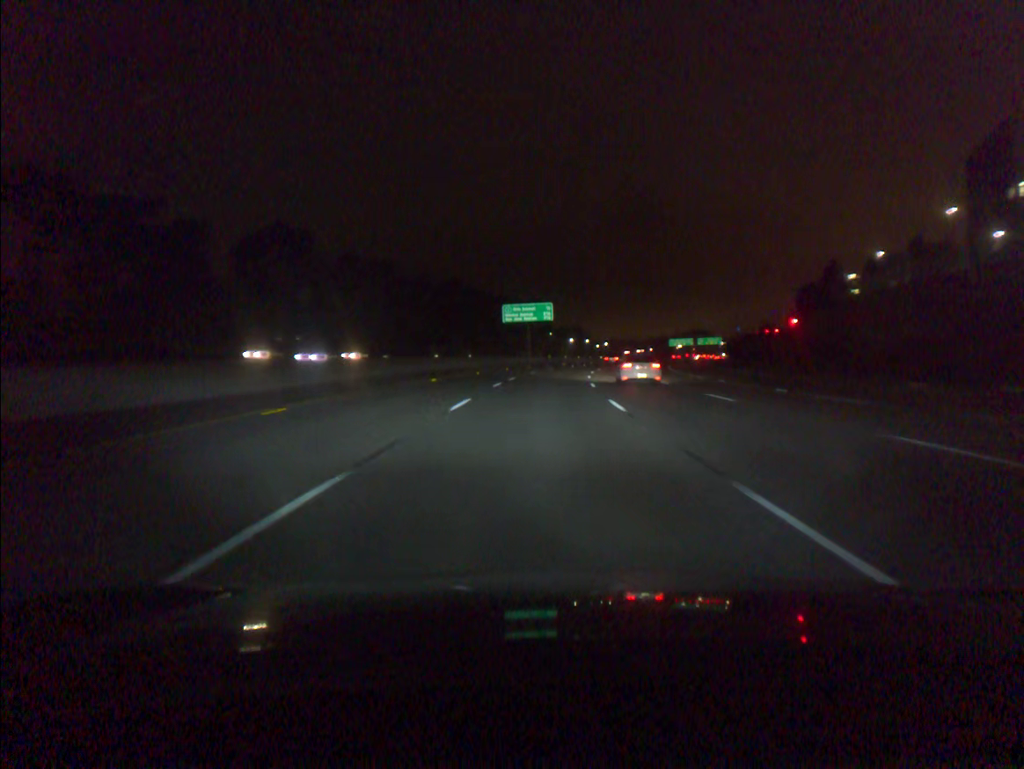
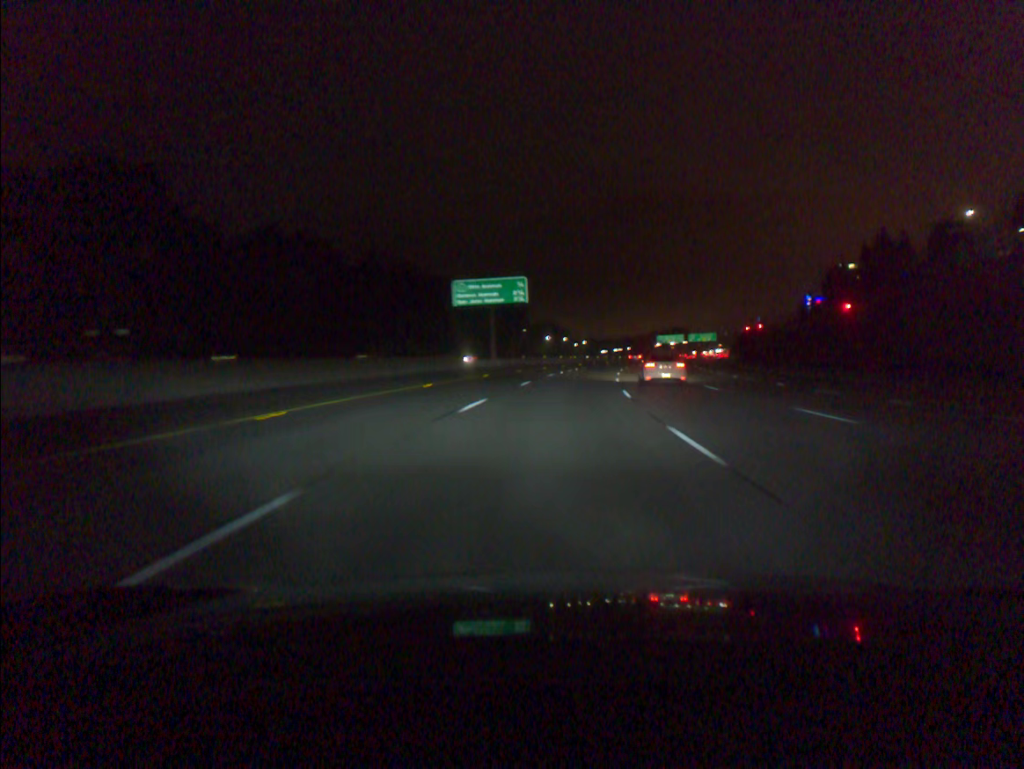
(+0.4, +36.7) m; +2°
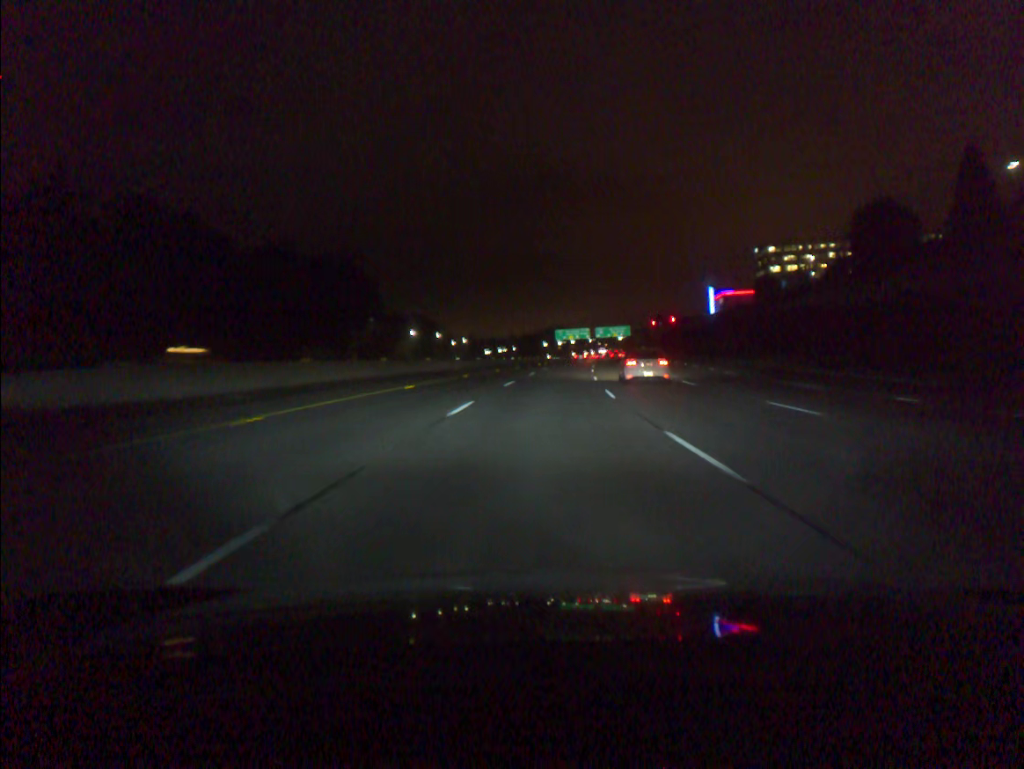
(+5.5, +73.2) m; +8°
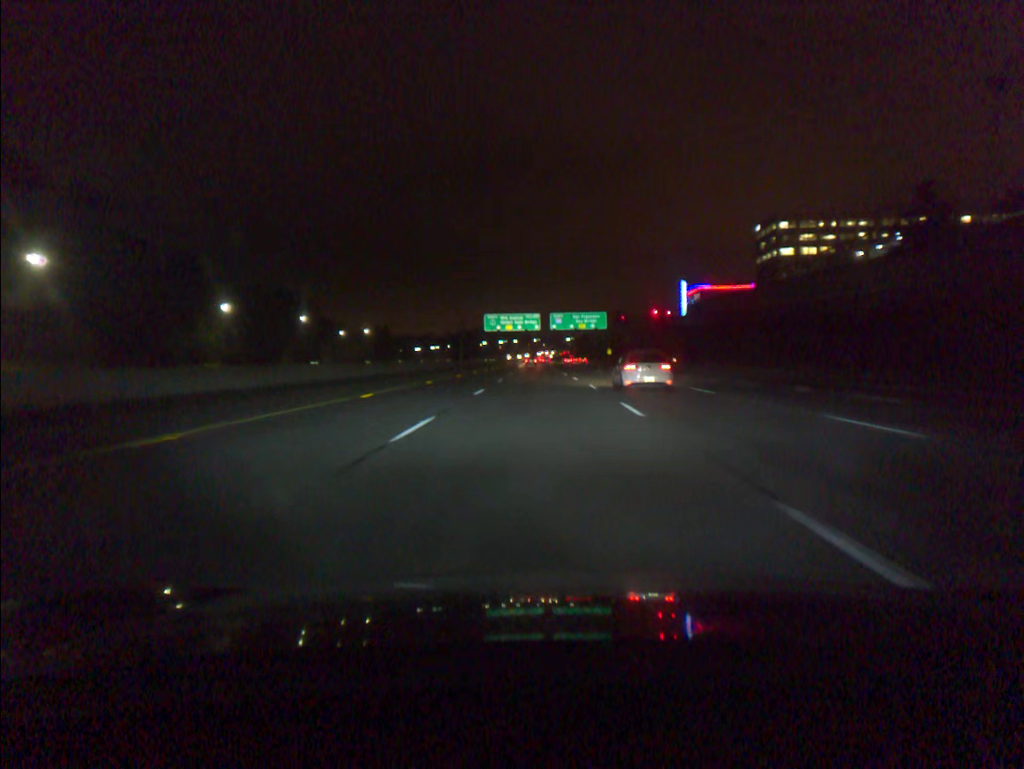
(+4.4, +91.8) m; +4°
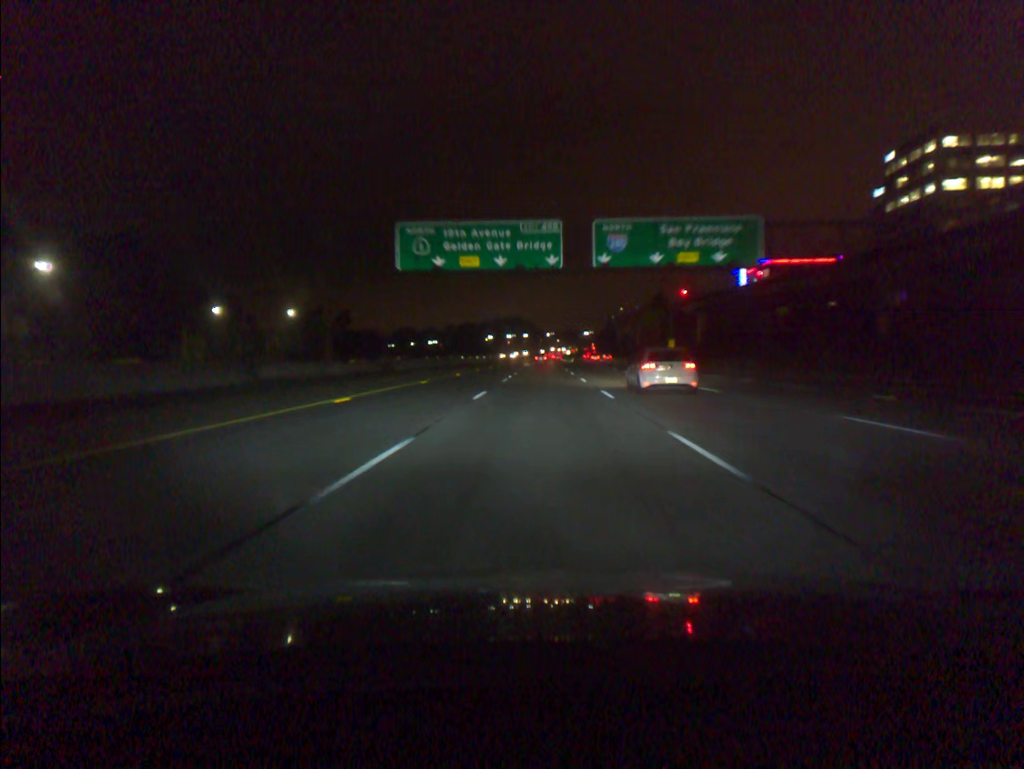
(-0.6, +92.0) m; -1°
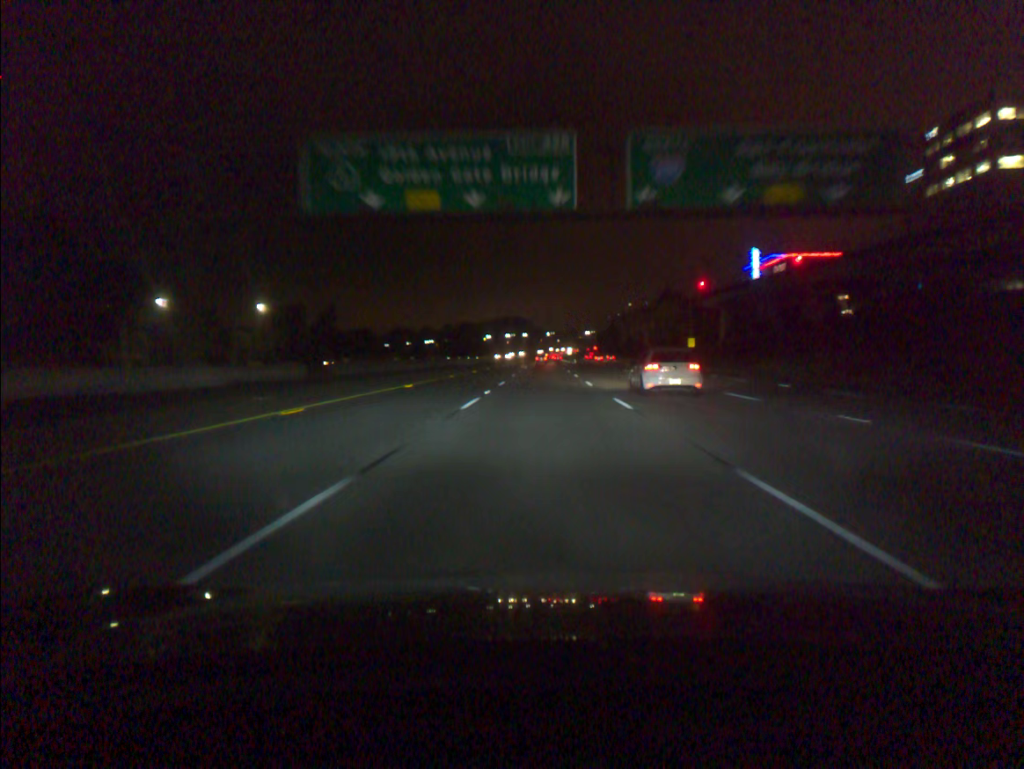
(0.0, +18.4) m; 0°
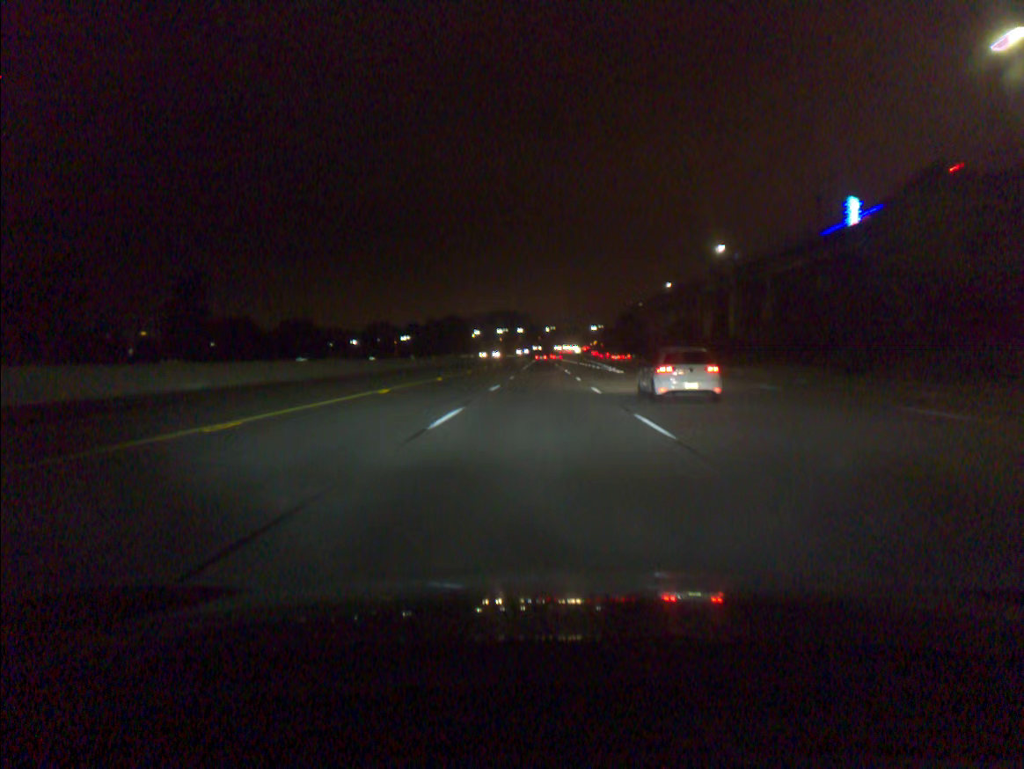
(+0.3, +91.9) m; 0°
